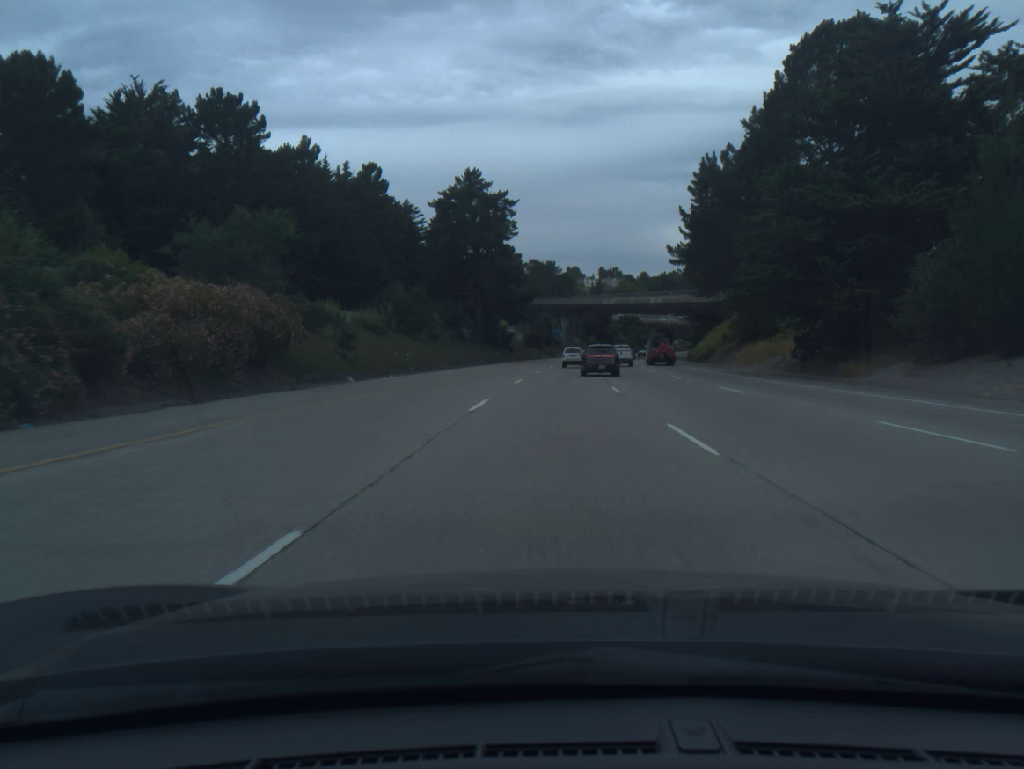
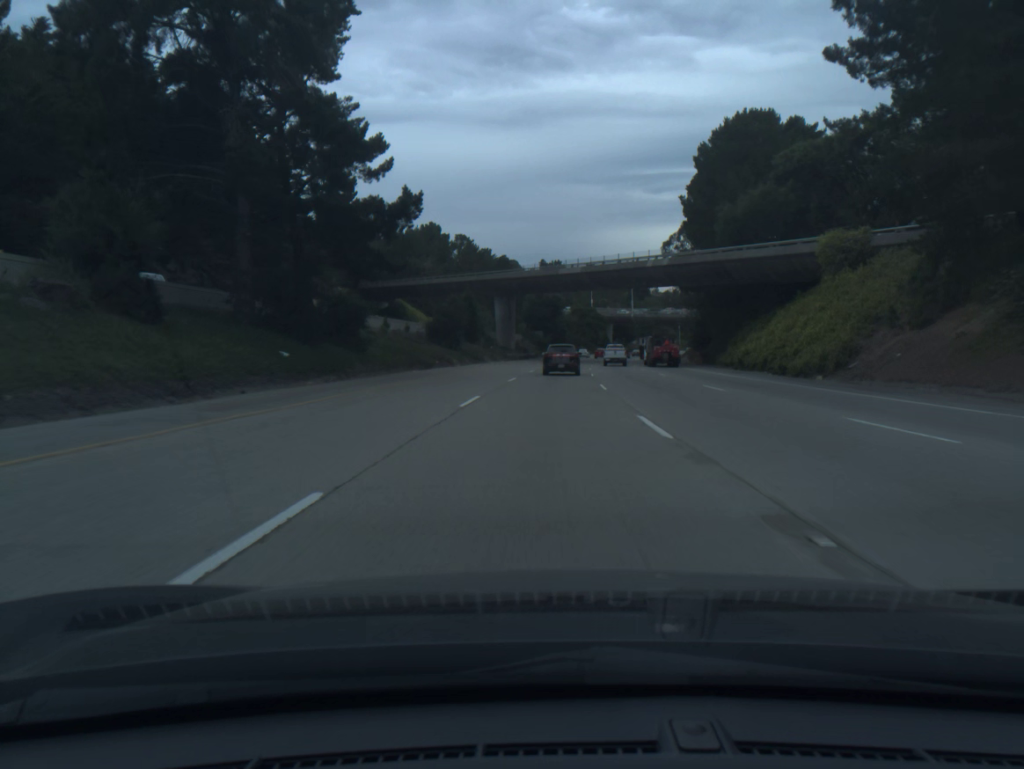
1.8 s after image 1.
(+2.3, +56.9) m; +5°
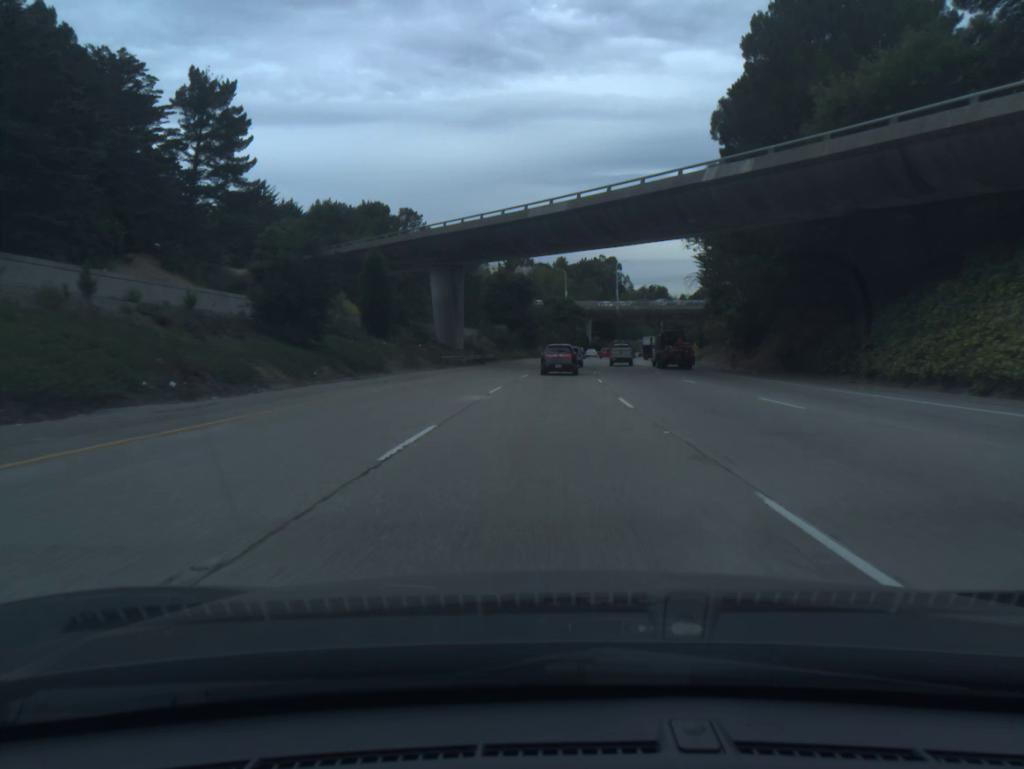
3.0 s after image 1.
(+0.8, +37.6) m; +2°
